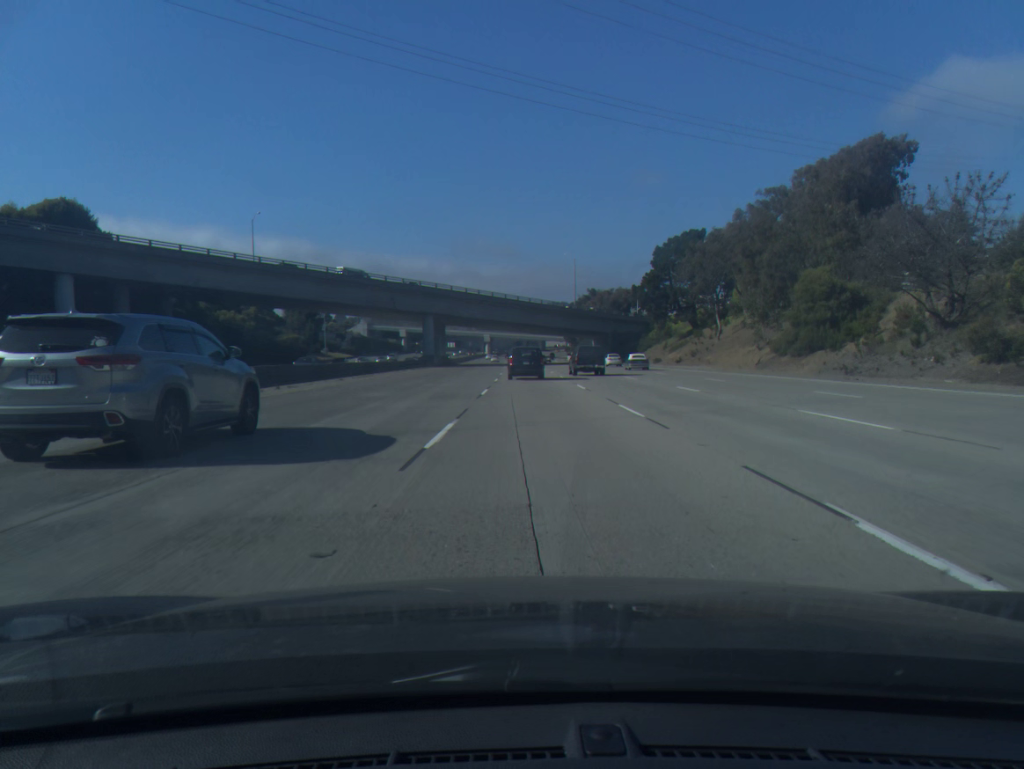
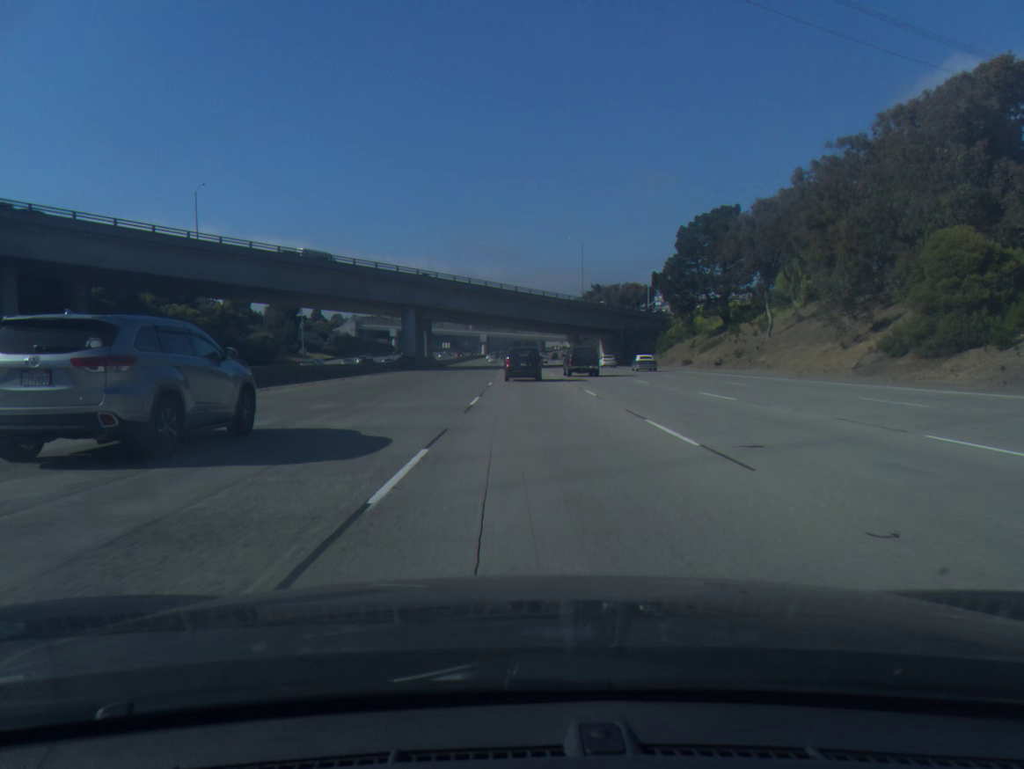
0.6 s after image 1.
(0.0, +18.8) m; 0°
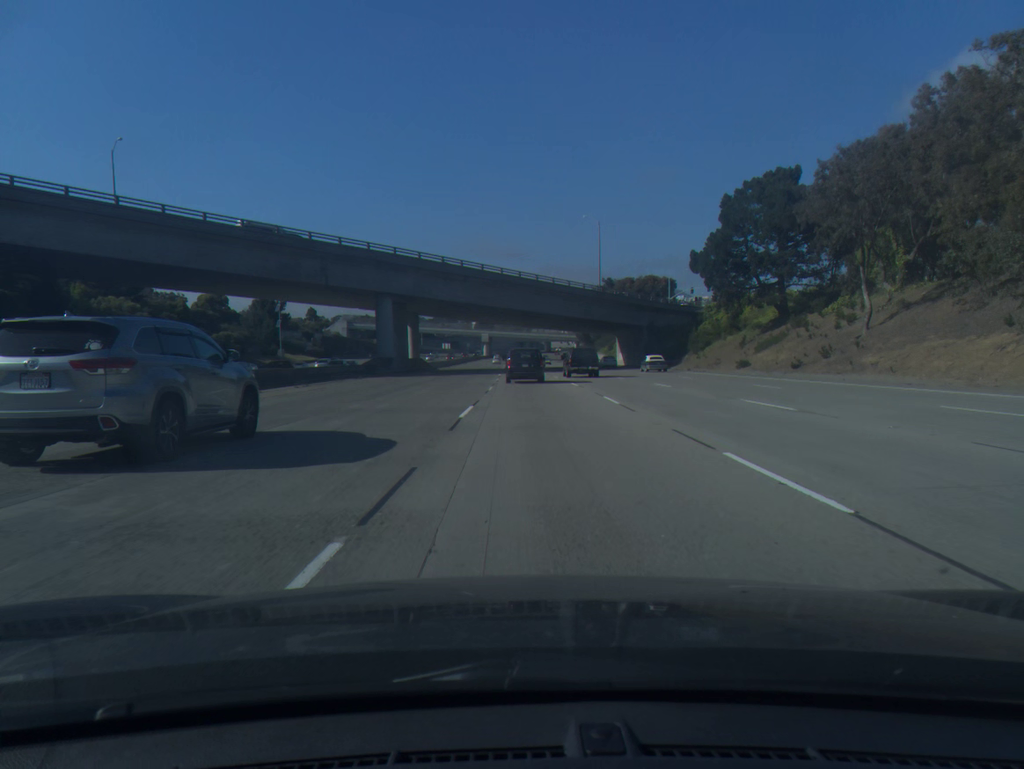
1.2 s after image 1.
(0.0, +18.9) m; 0°
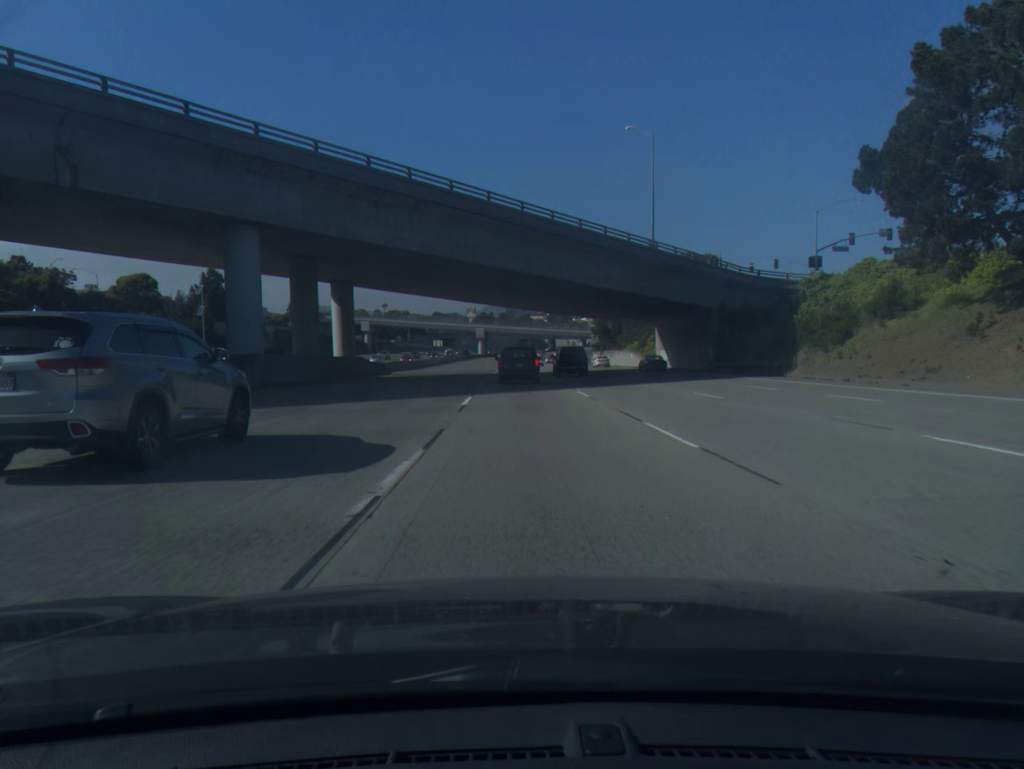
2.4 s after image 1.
(0.0, +38.3) m; 0°
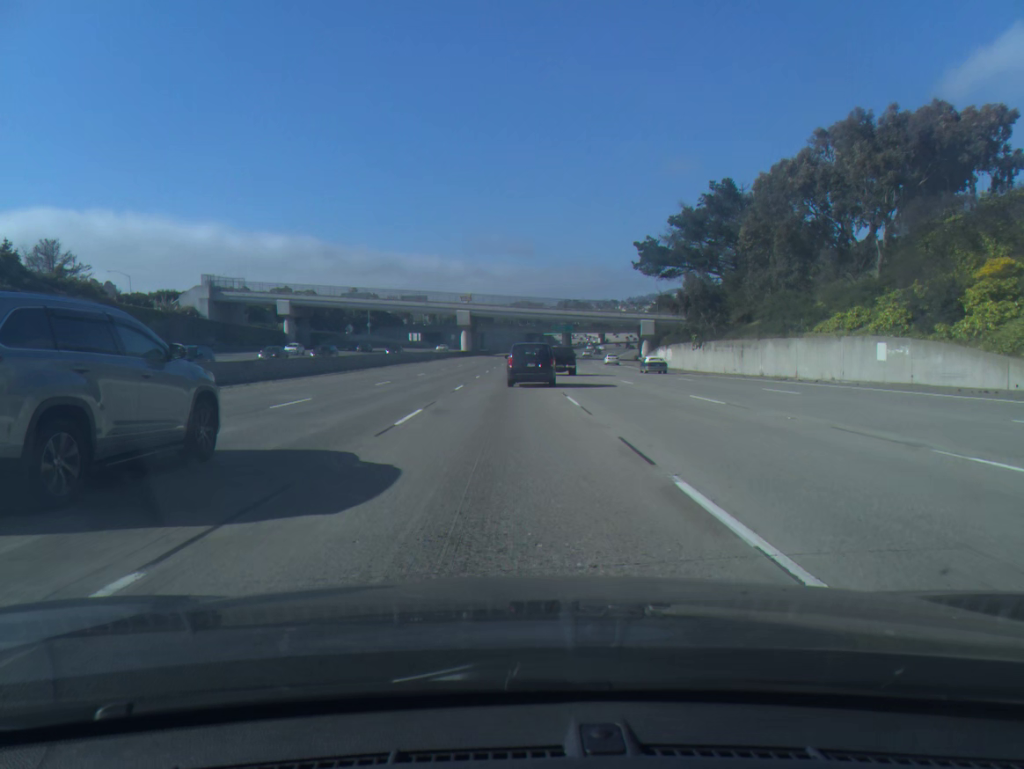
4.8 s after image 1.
(-0.3, +76.9) m; -1°
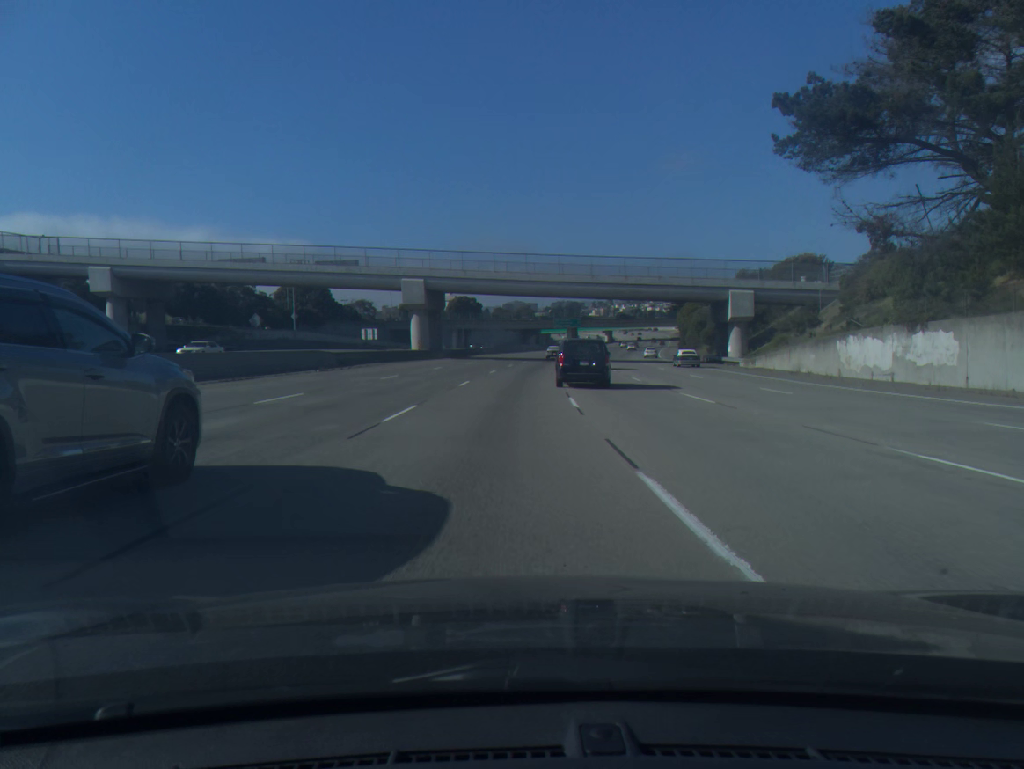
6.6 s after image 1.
(0.0, +57.5) m; +1°
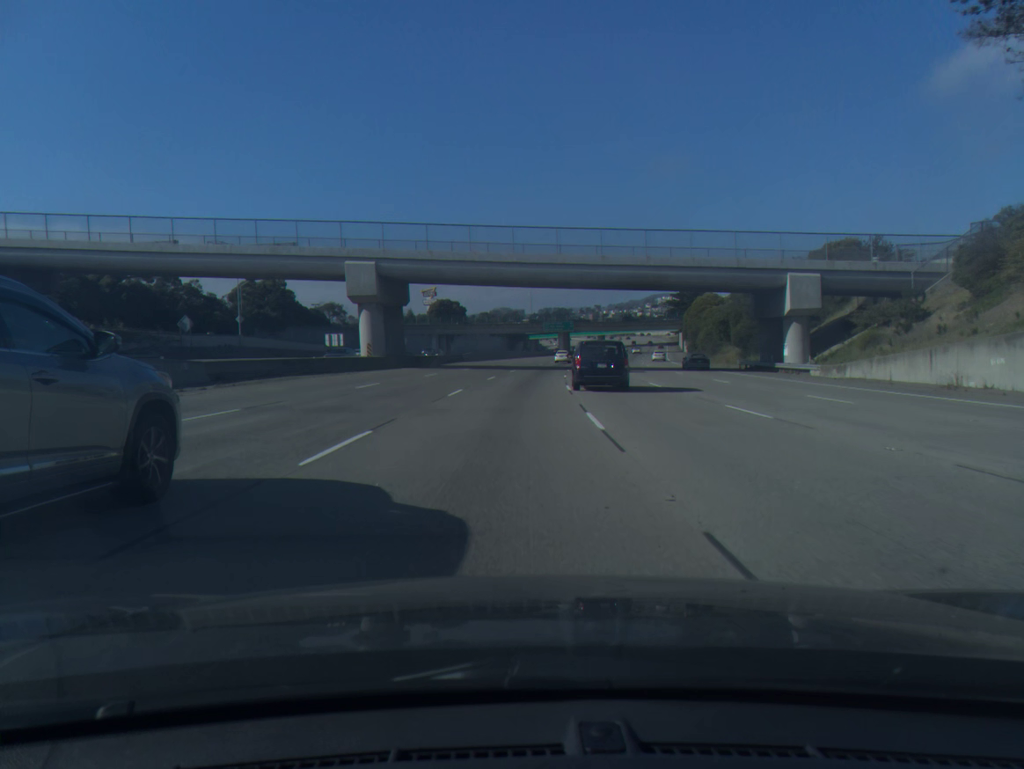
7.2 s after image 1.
(+0.1, +19.3) m; +1°
